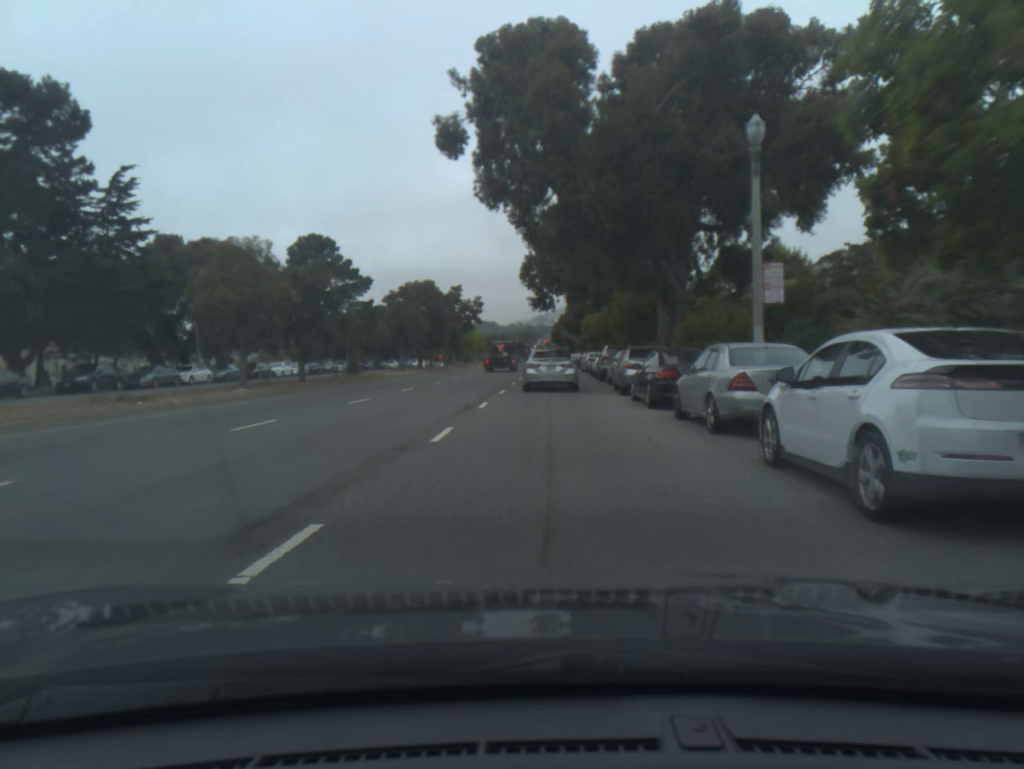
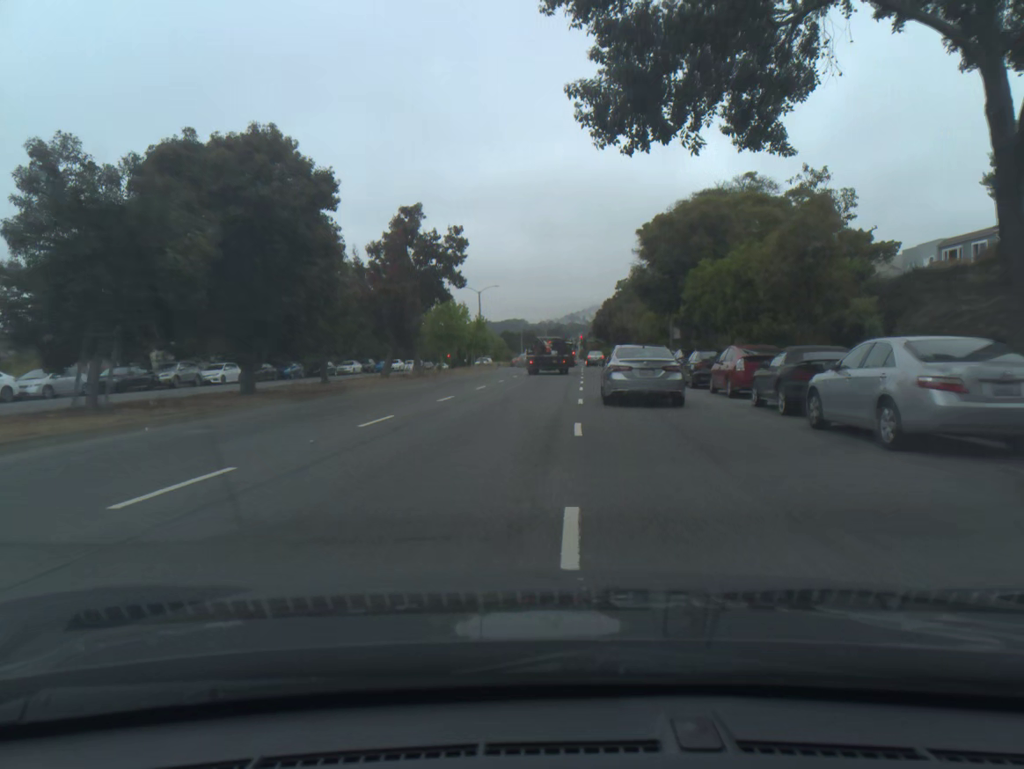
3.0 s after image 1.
(-0.9, +43.5) m; -2°
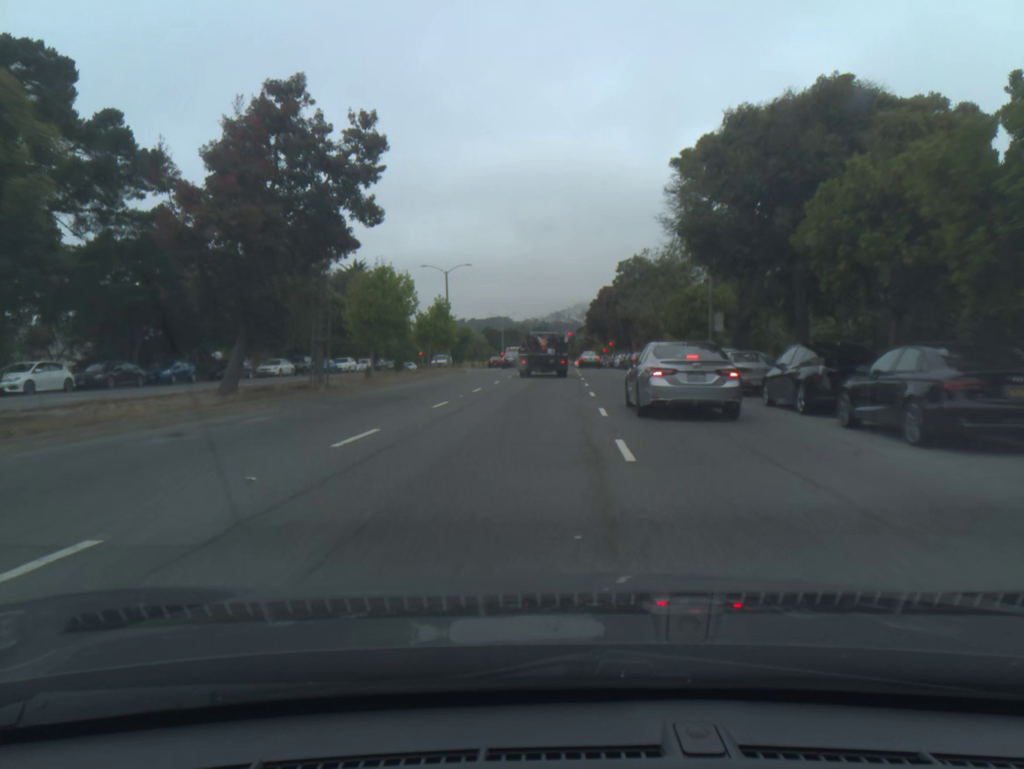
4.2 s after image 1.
(+0.1, +17.6) m; +1°
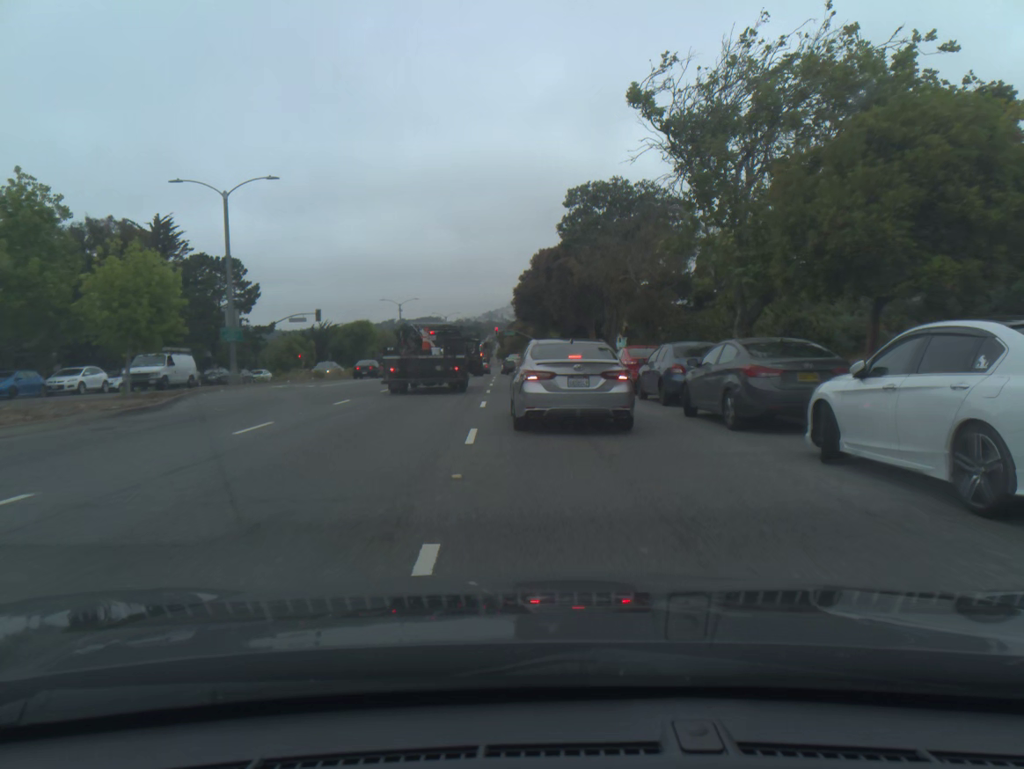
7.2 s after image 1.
(+2.1, +34.7) m; +5°
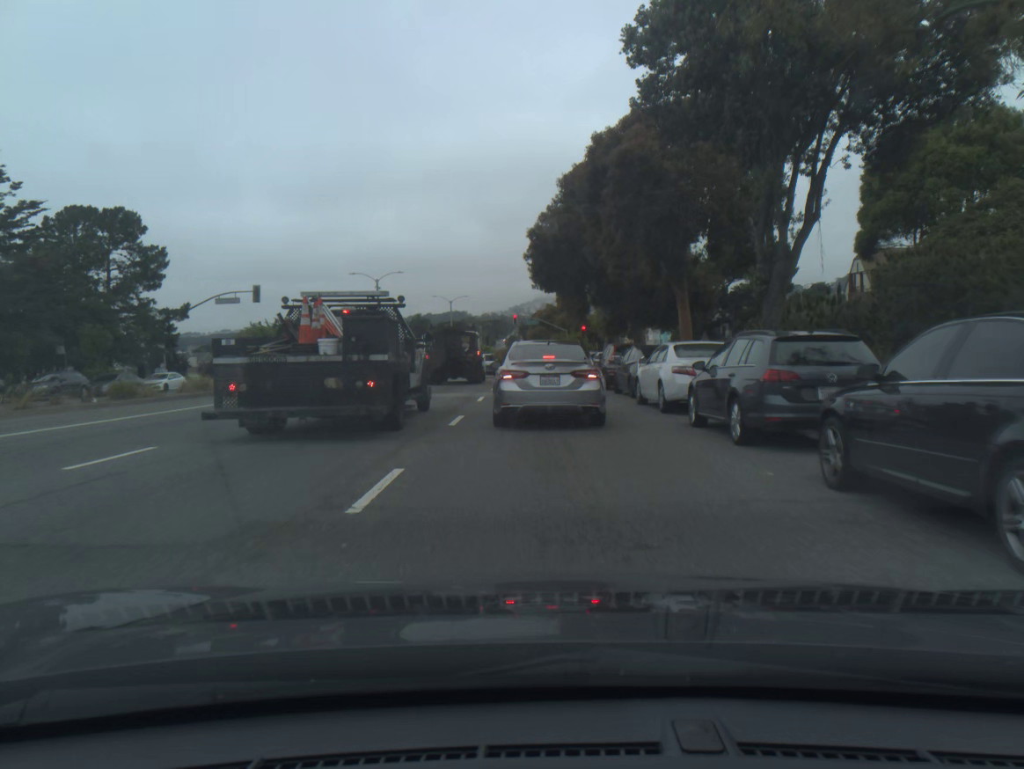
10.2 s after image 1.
(-0.4, +26.2) m; -2°
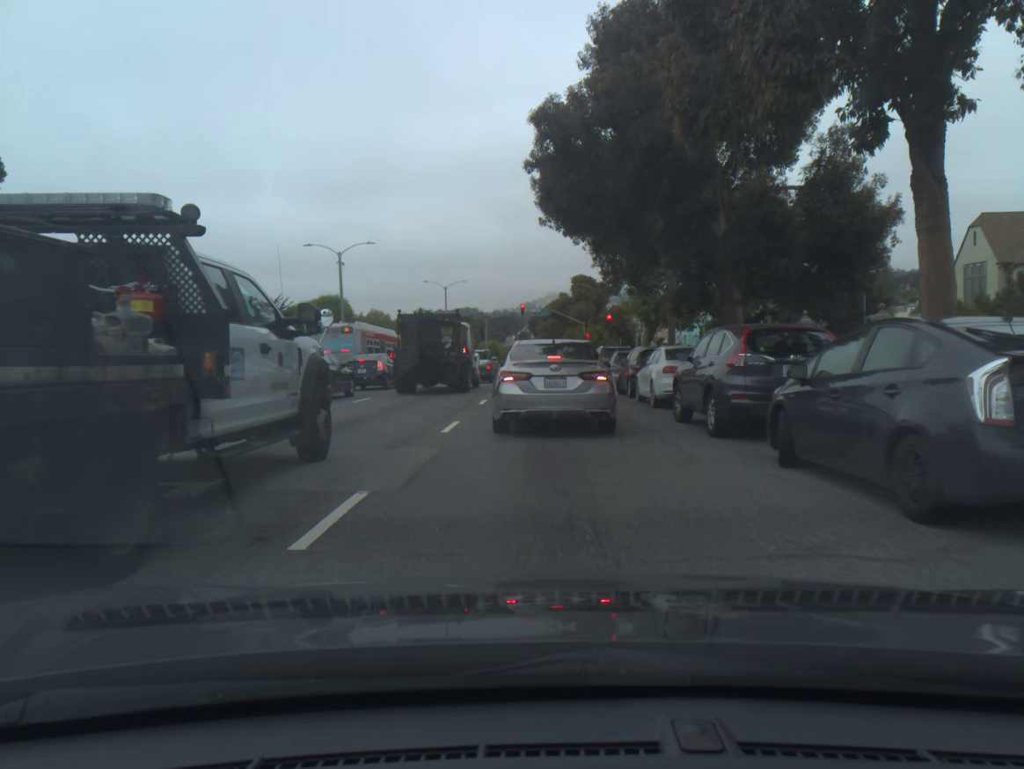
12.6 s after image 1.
(-0.2, +16.1) m; -1°
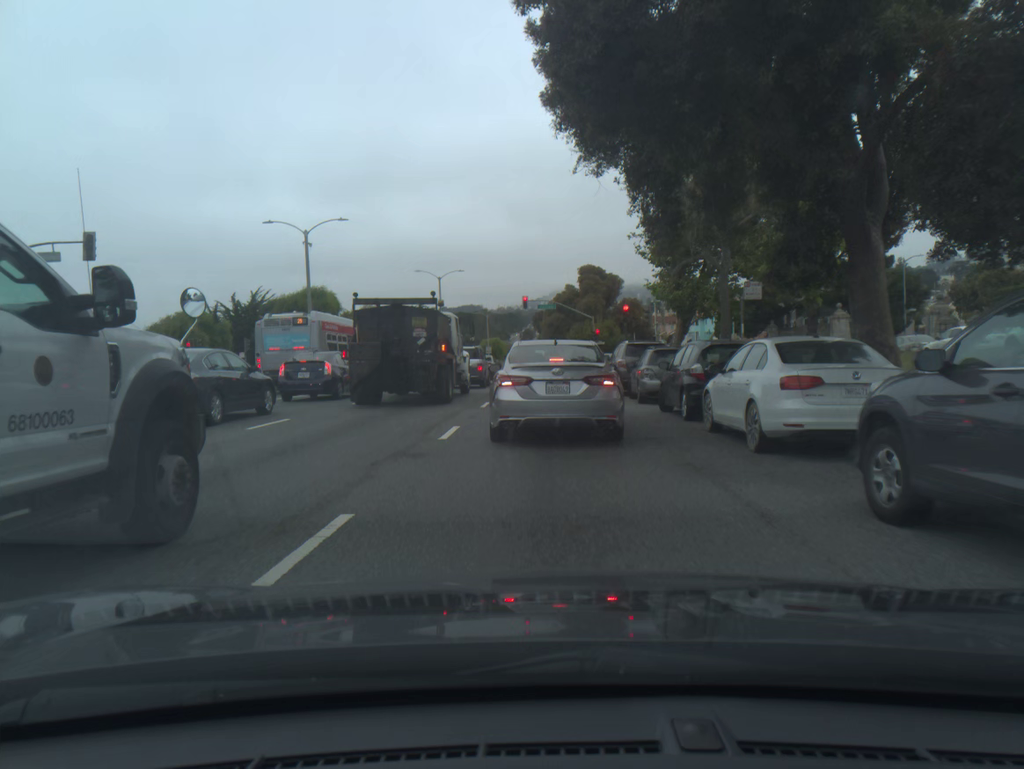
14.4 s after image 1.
(0.0, +8.4) m; 0°
